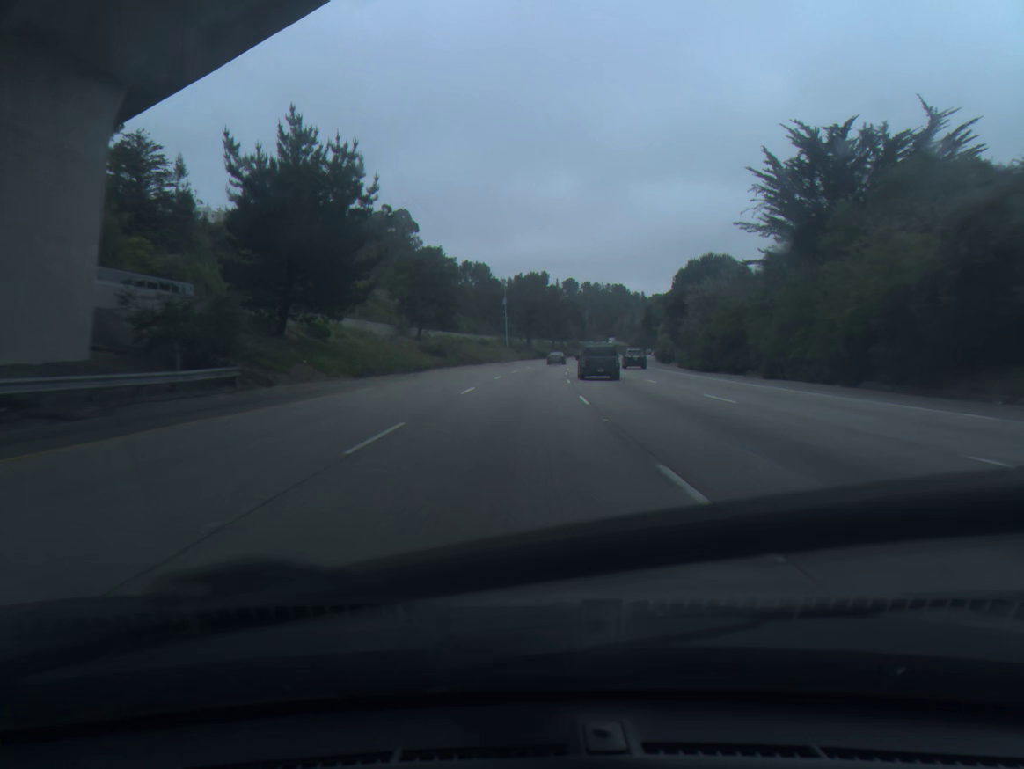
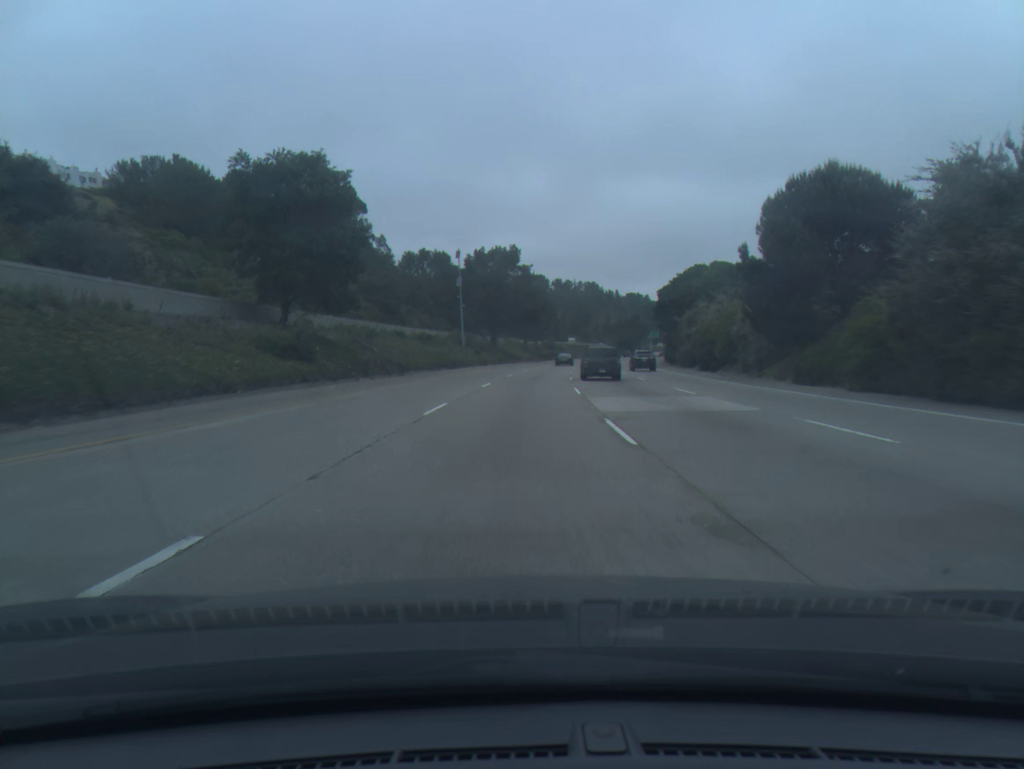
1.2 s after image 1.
(+0.8, +37.8) m; +2°
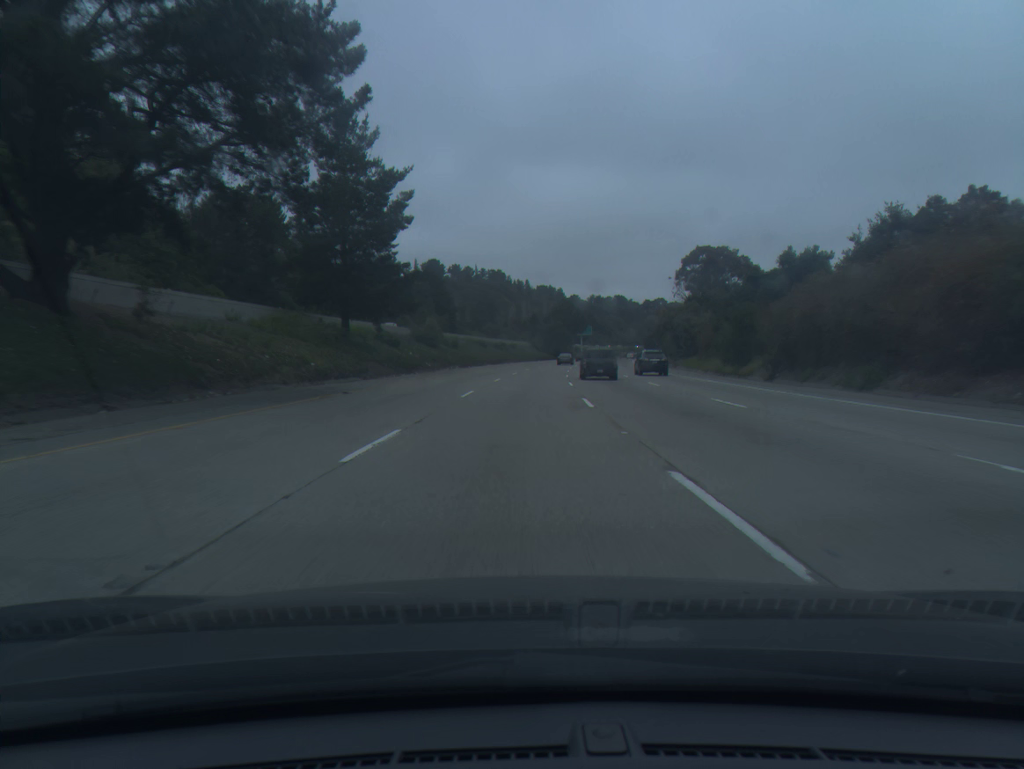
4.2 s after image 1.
(+5.7, +94.0) m; +7°
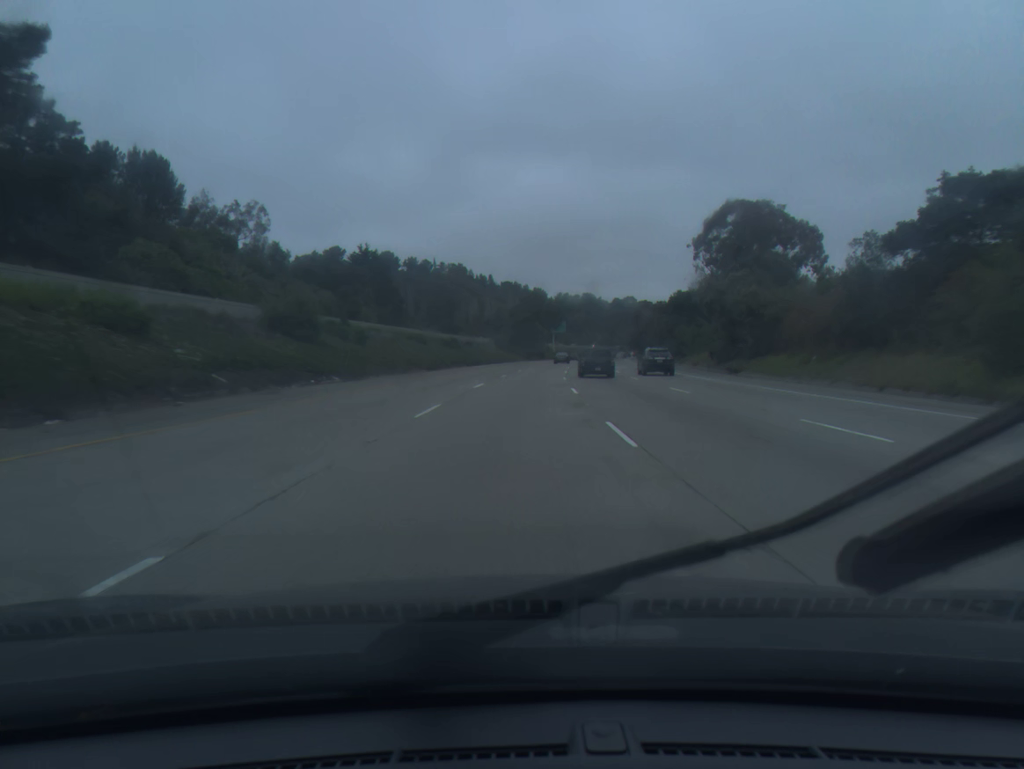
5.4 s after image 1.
(+0.8, +37.8) m; +3°
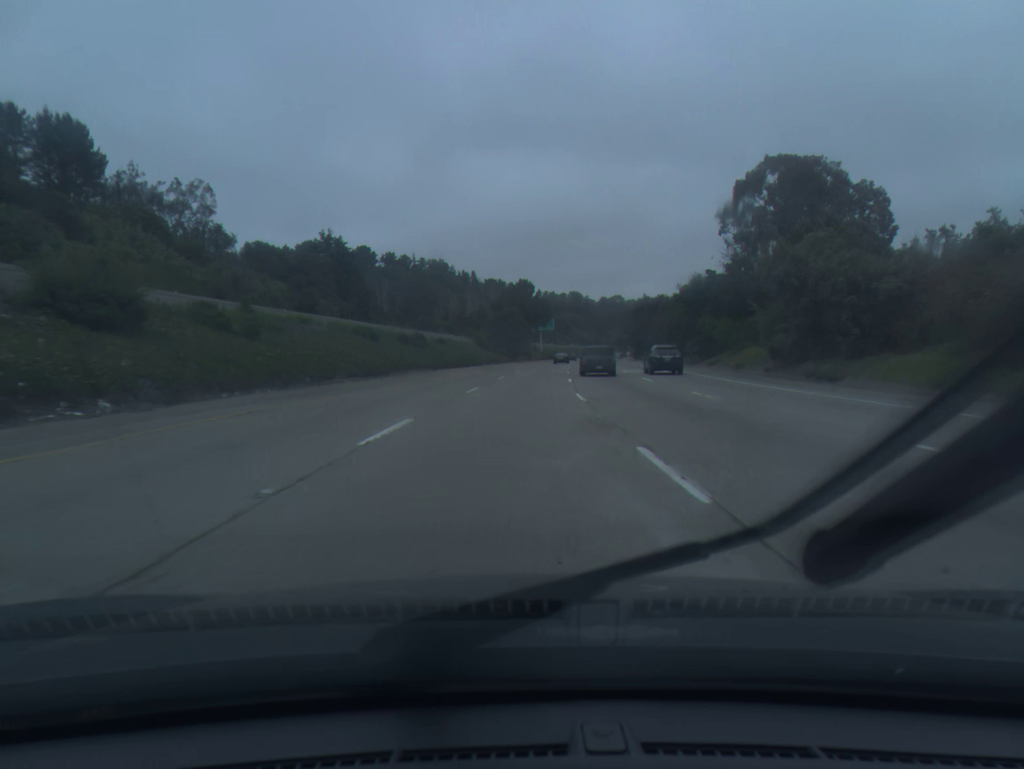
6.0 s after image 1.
(+0.2, +18.9) m; +1°
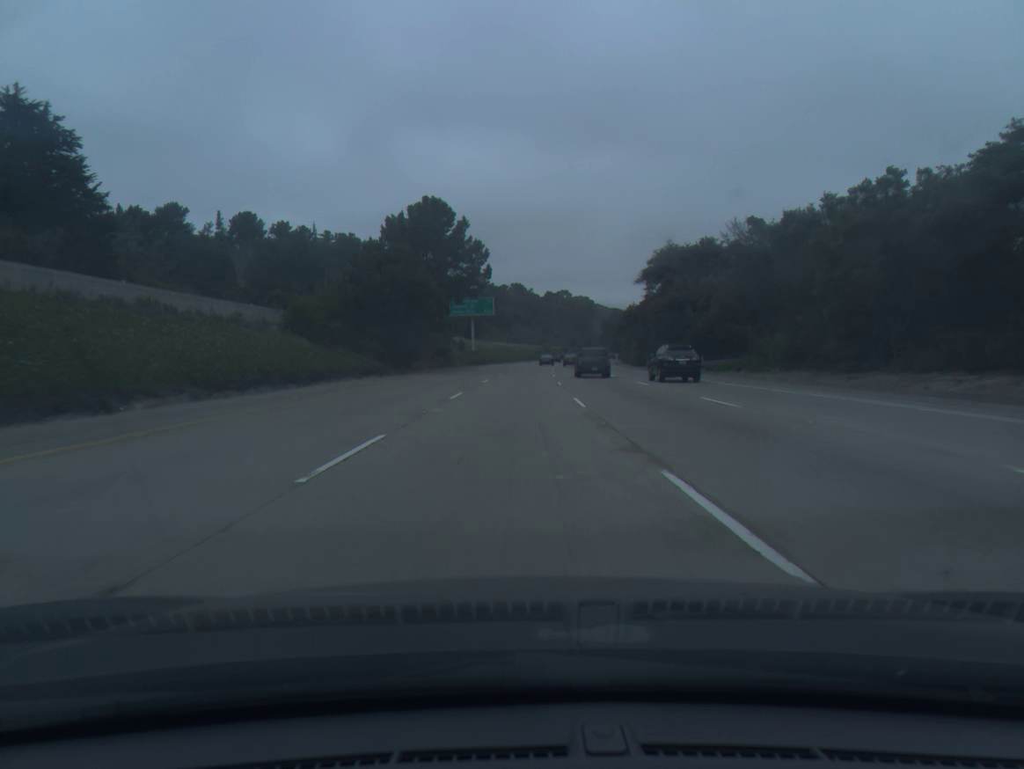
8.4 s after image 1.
(+3.0, +75.3) m; +4°
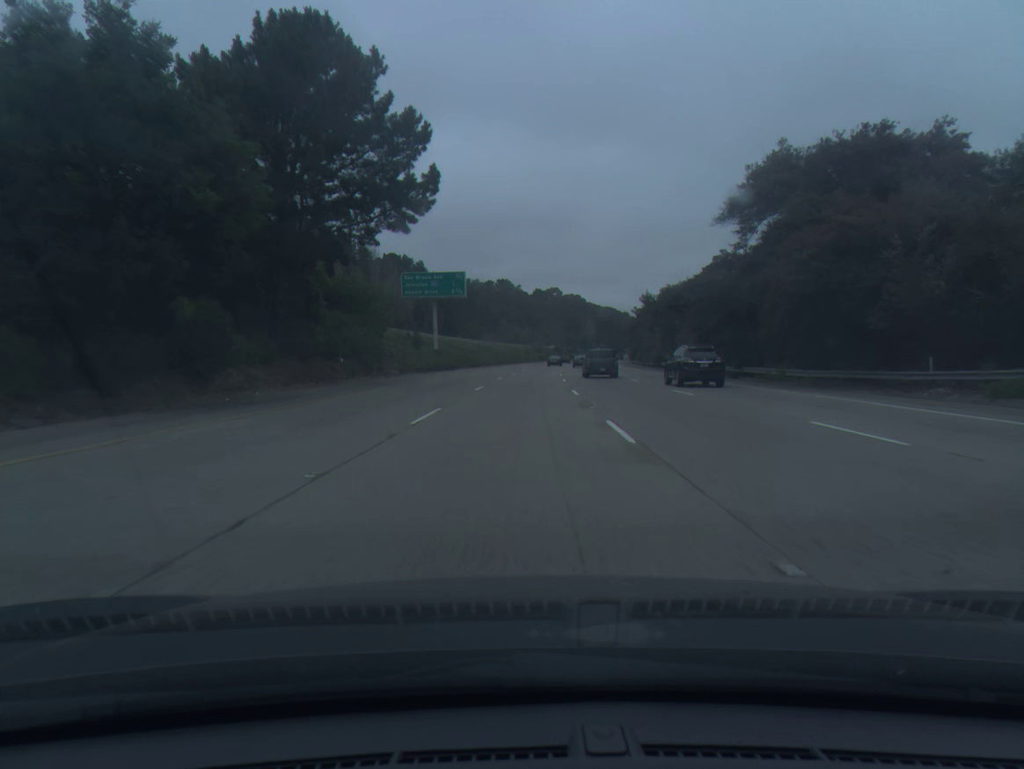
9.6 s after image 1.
(+0.3, +37.7) m; +1°
